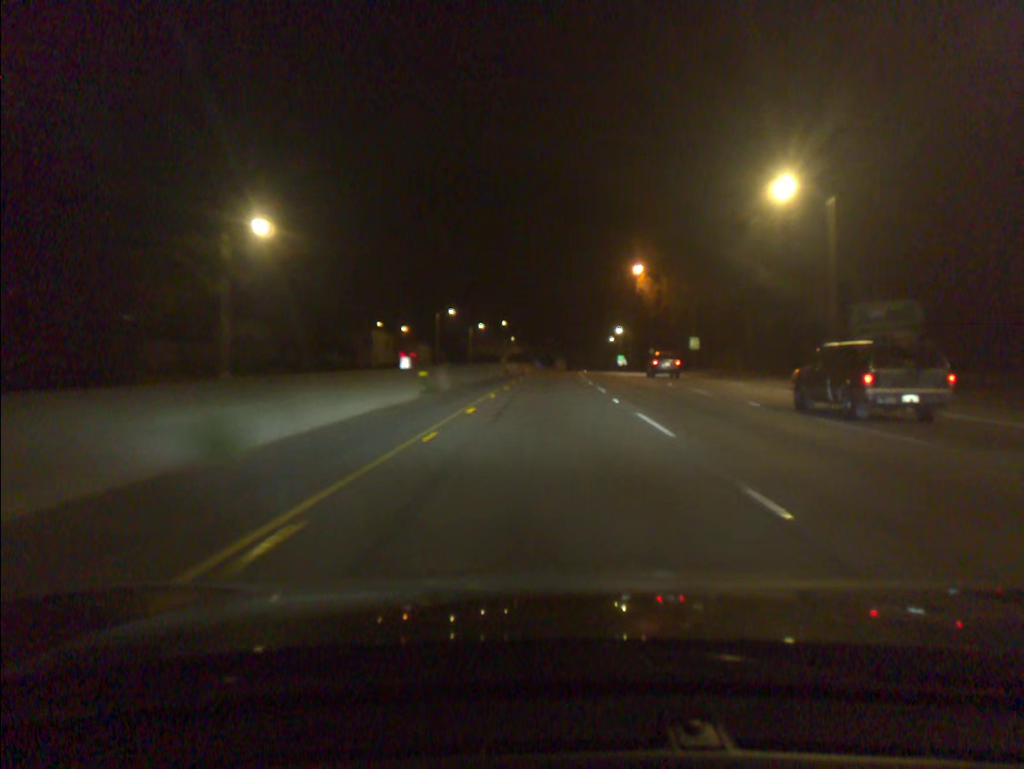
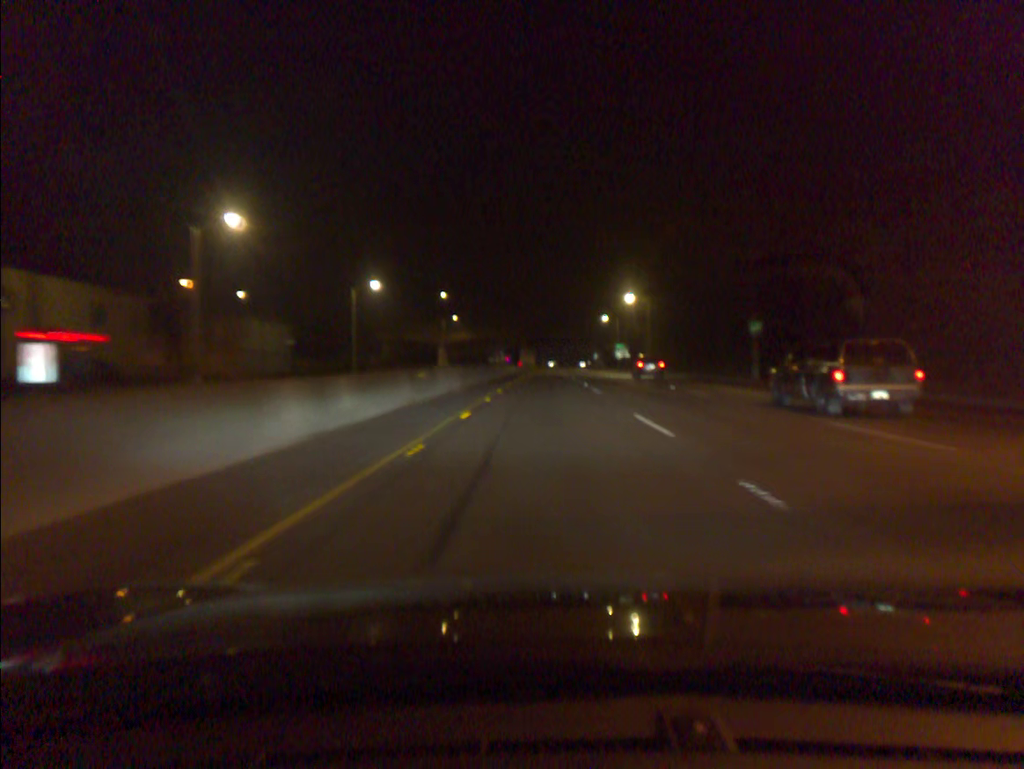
(+1.7, +73.9) m; +2°
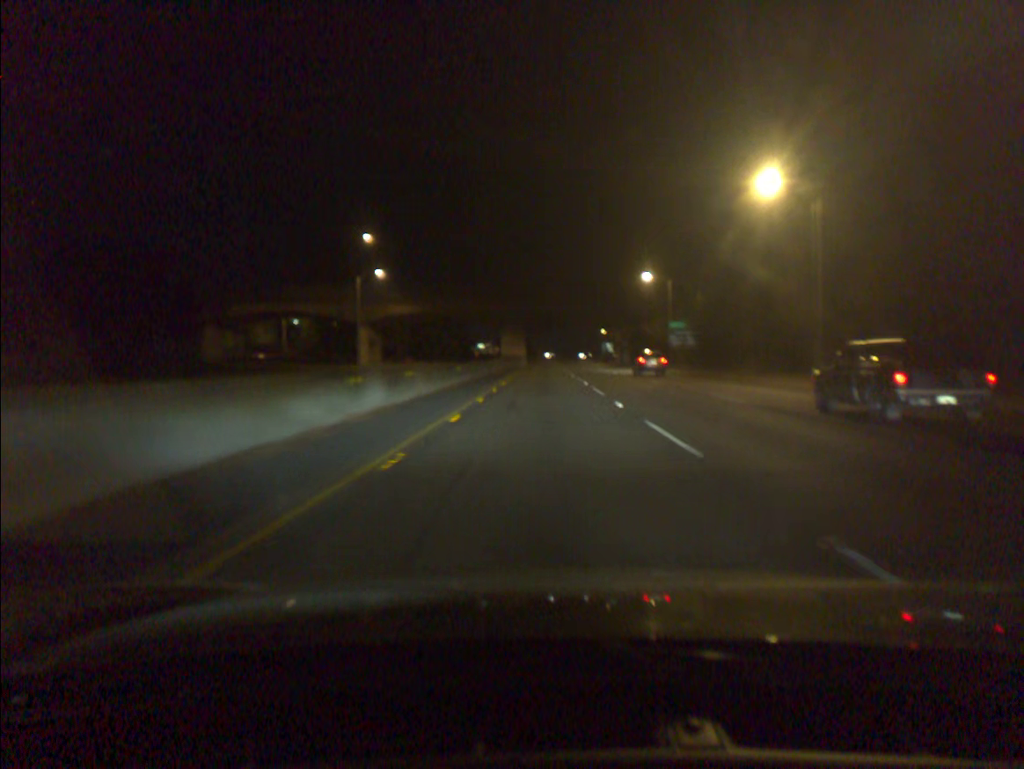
(+0.3, +61.8) m; 0°
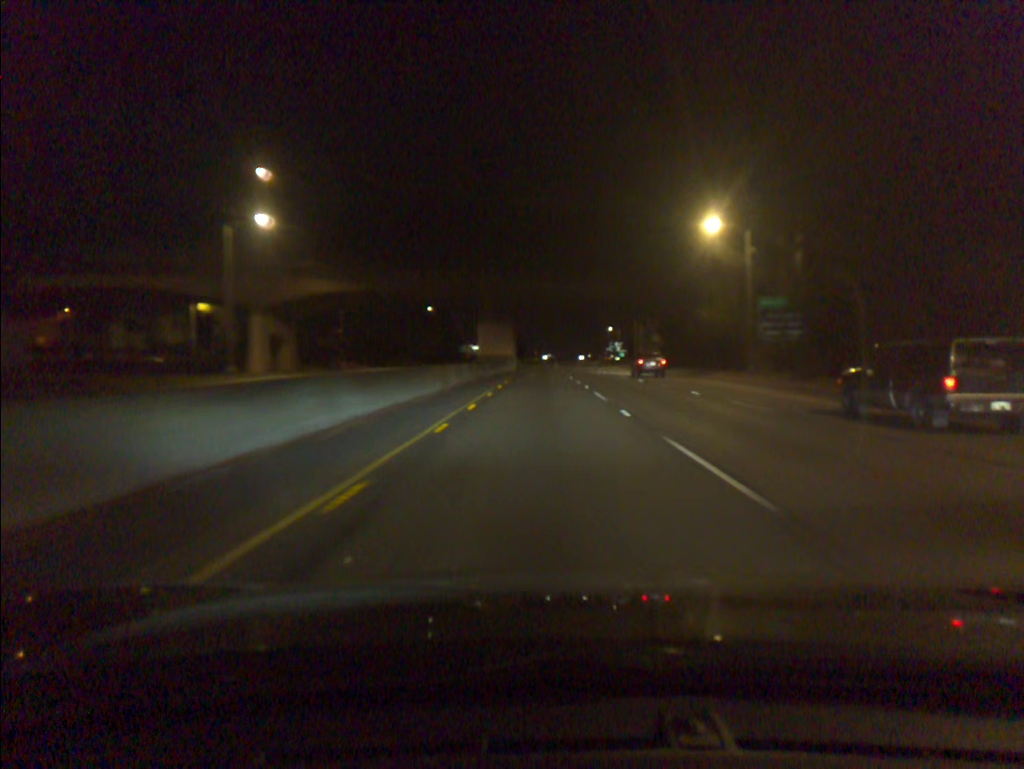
(+0.1, +32.0) m; 0°
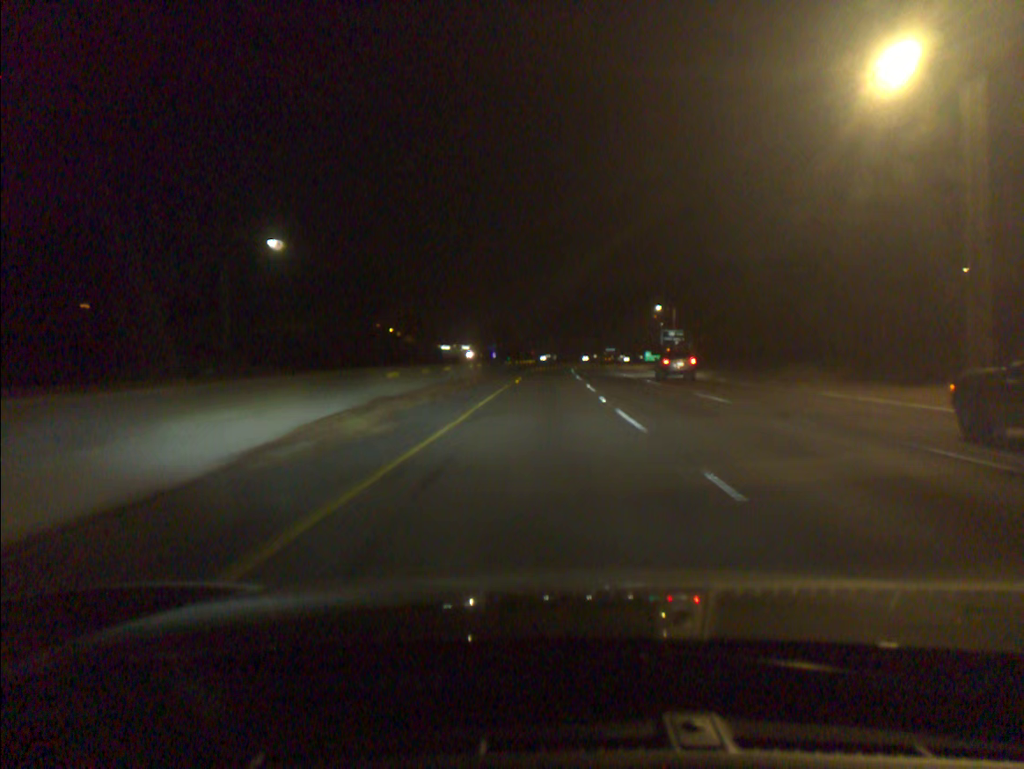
(0.0, +83.0) m; 0°
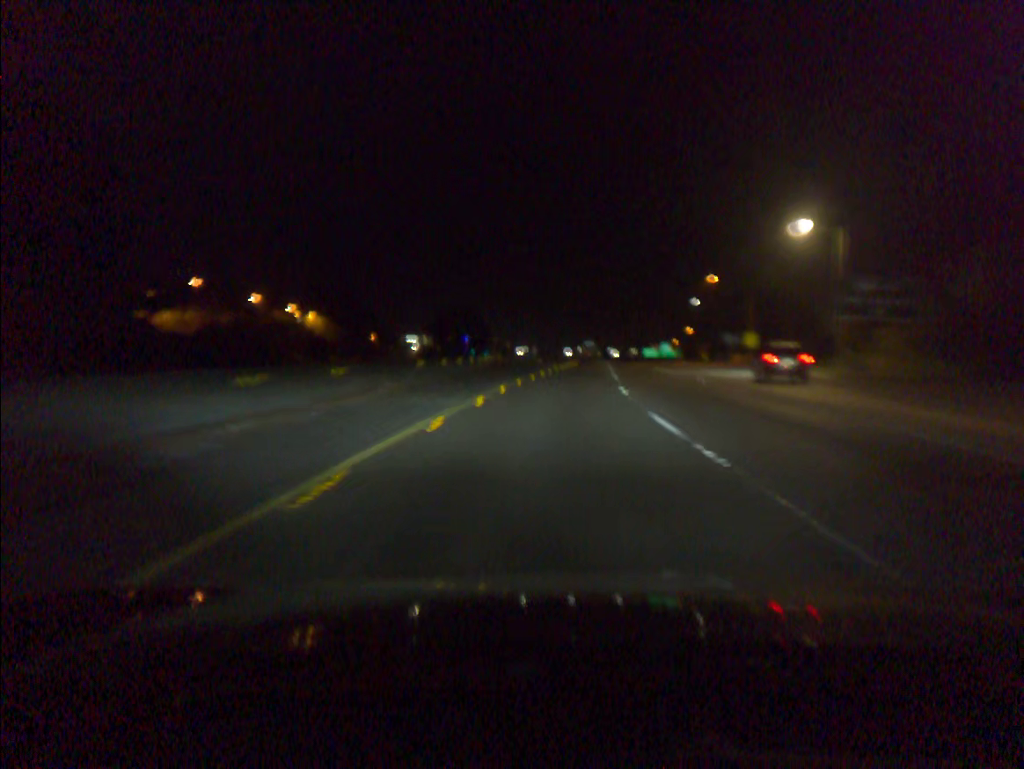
(+0.7, +68.2) m; +2°
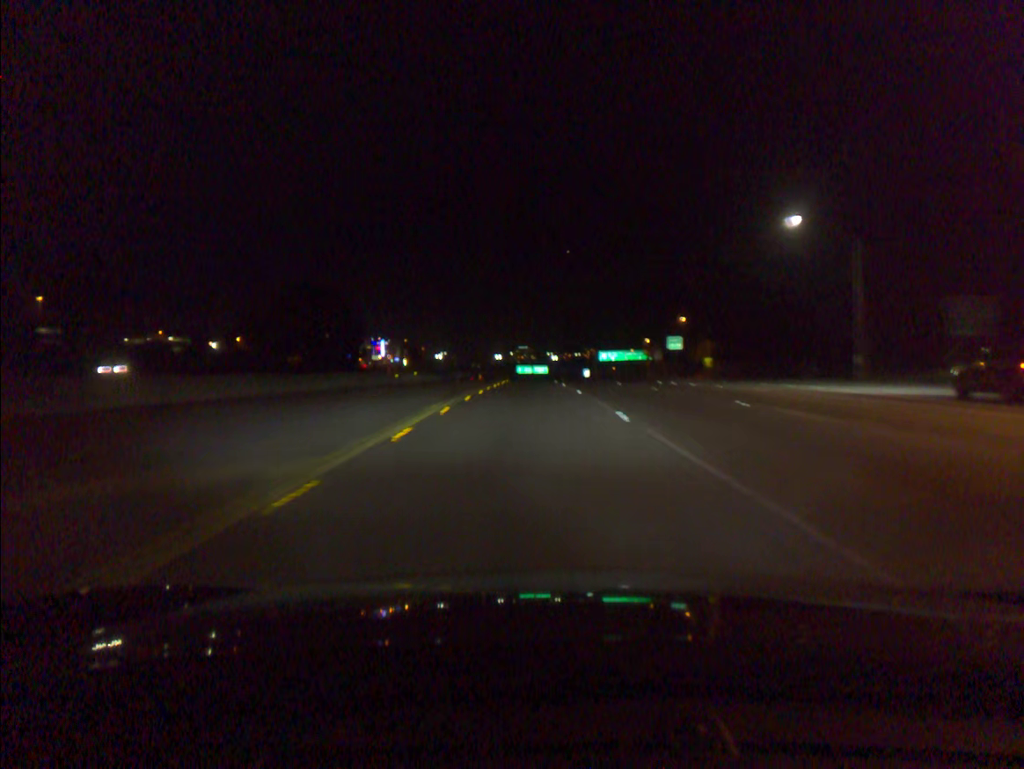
(+5.2, +84.9) m; +5°
